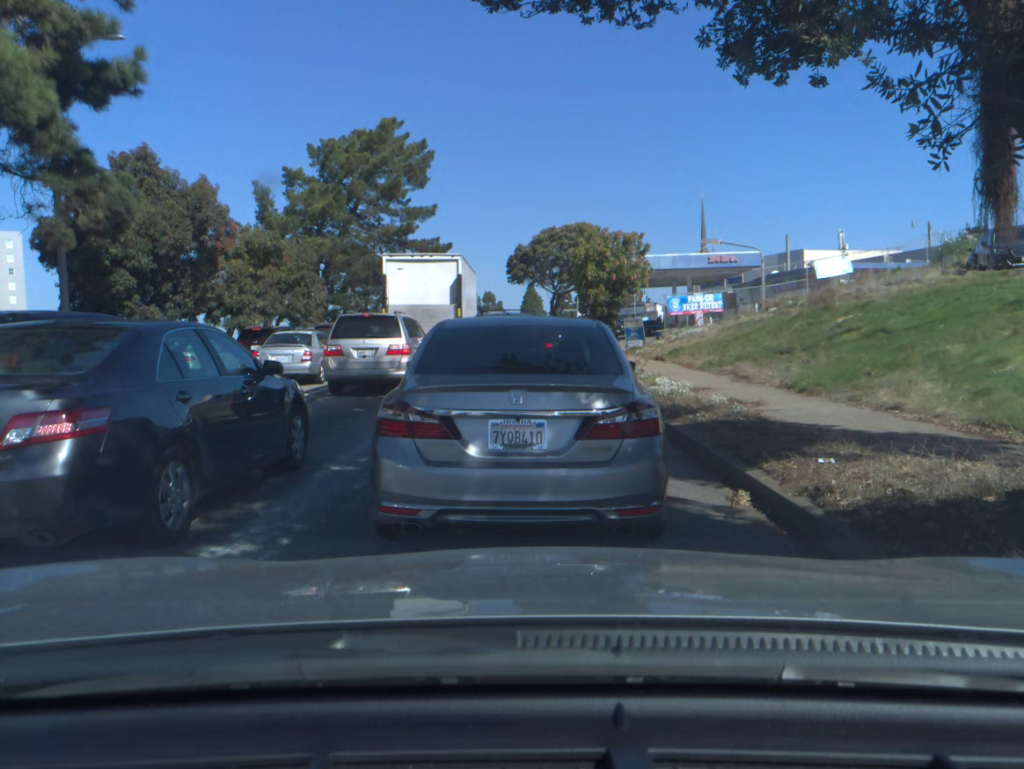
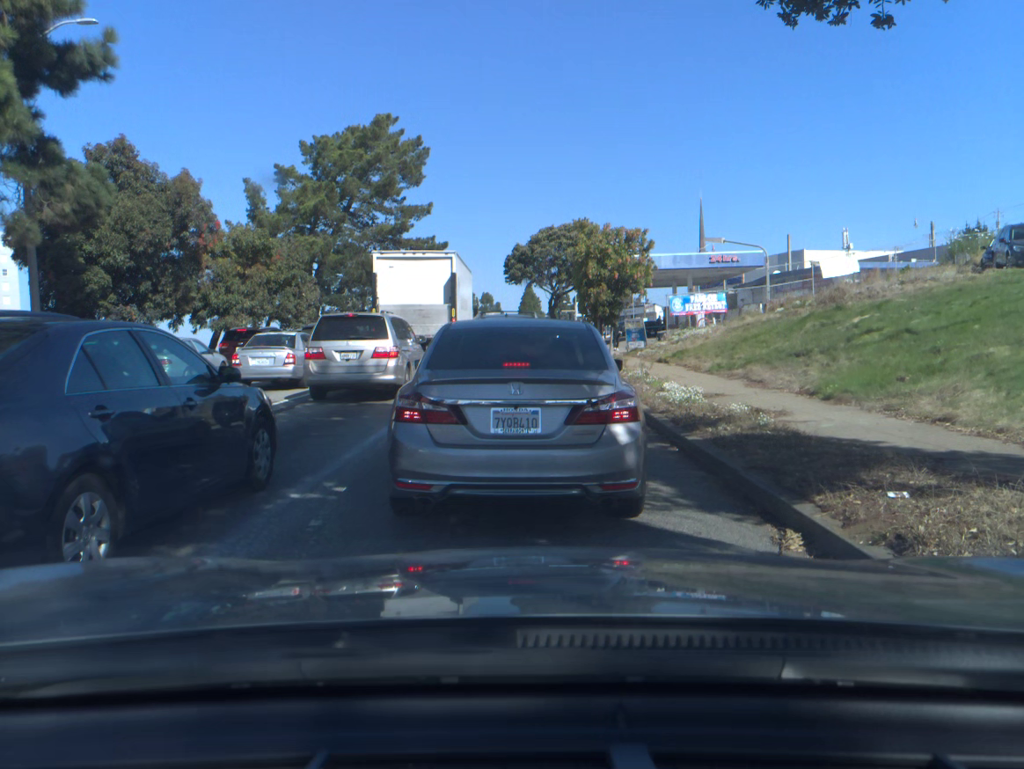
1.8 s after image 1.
(0.0, +1.3) m; 0°
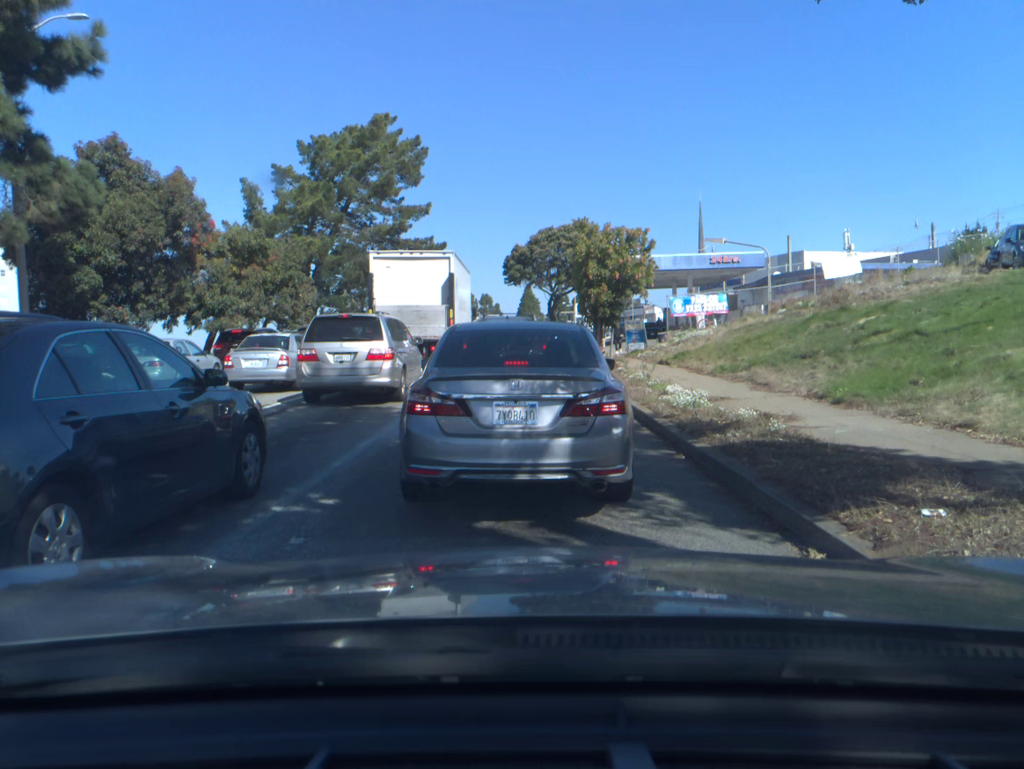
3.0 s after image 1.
(0.0, +0.4) m; 0°
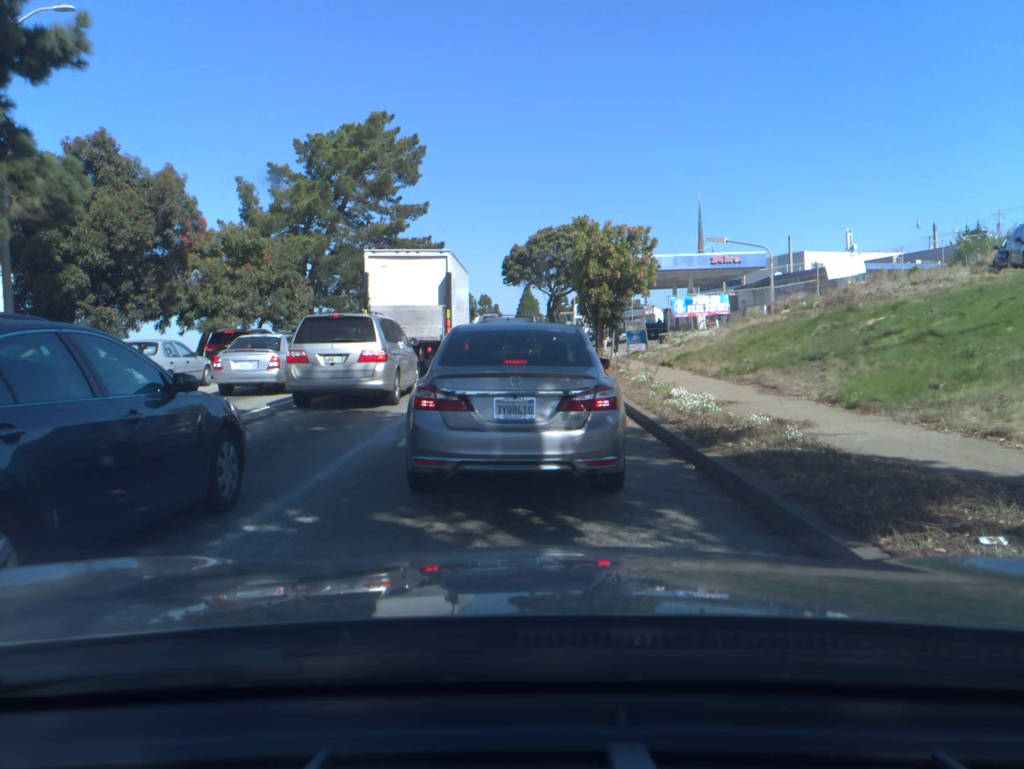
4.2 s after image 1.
(0.0, +0.5) m; 0°
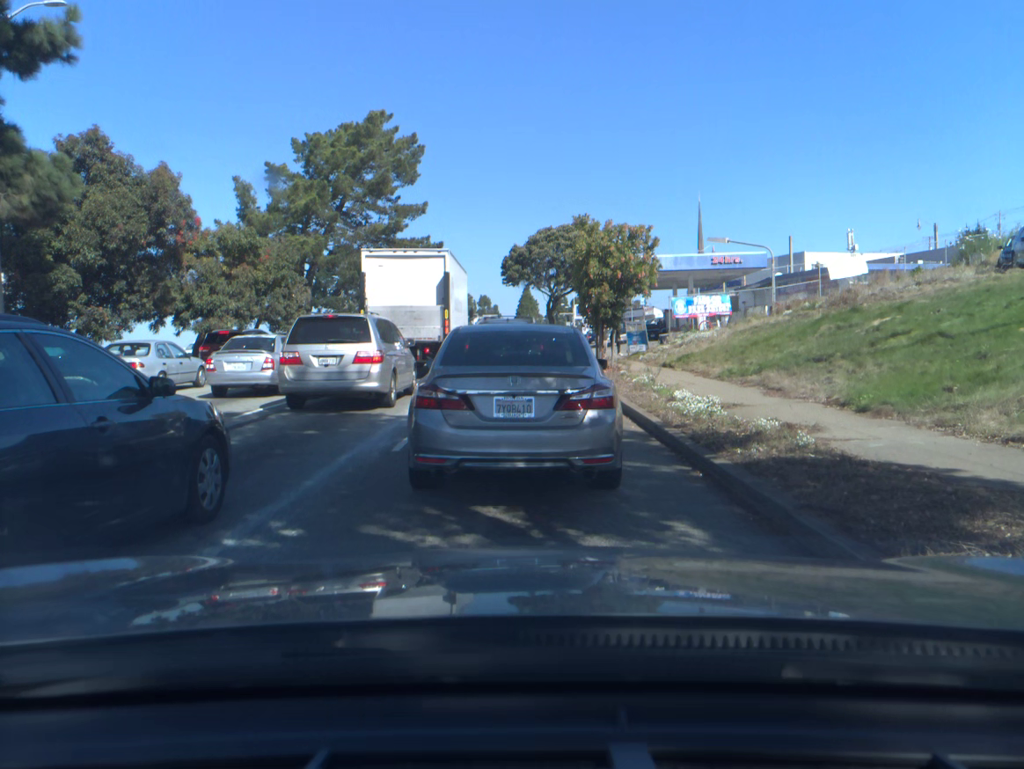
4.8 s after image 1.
(0.0, +0.3) m; 0°
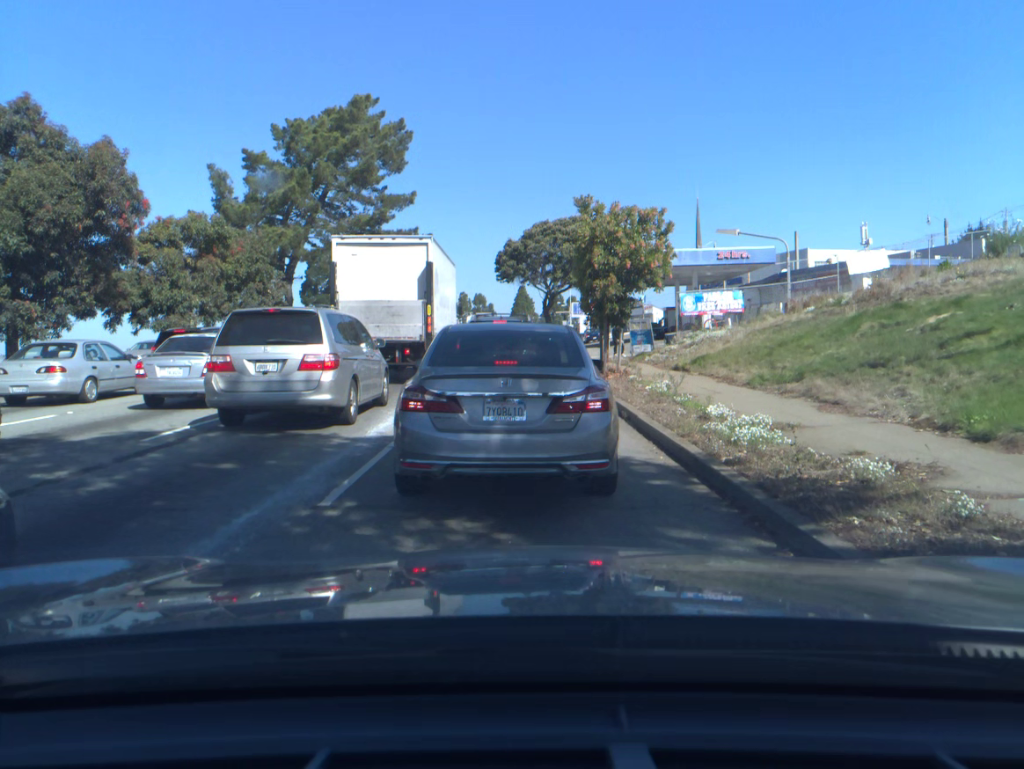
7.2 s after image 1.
(0.0, +2.9) m; 0°
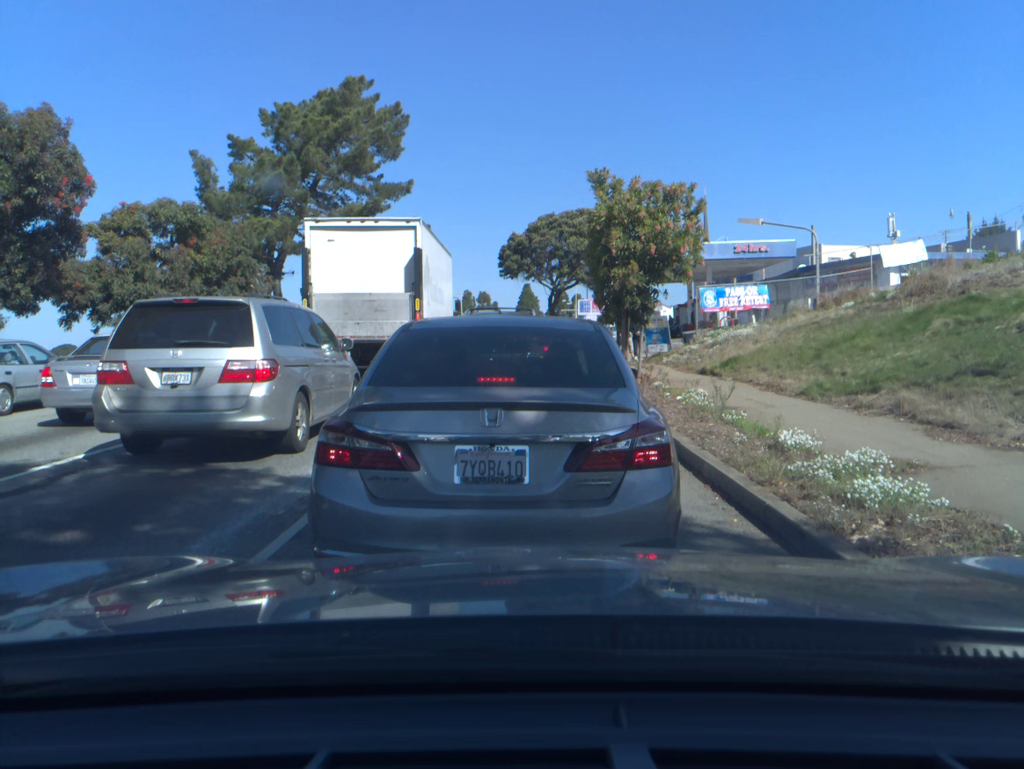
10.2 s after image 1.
(0.0, +2.9) m; 0°
